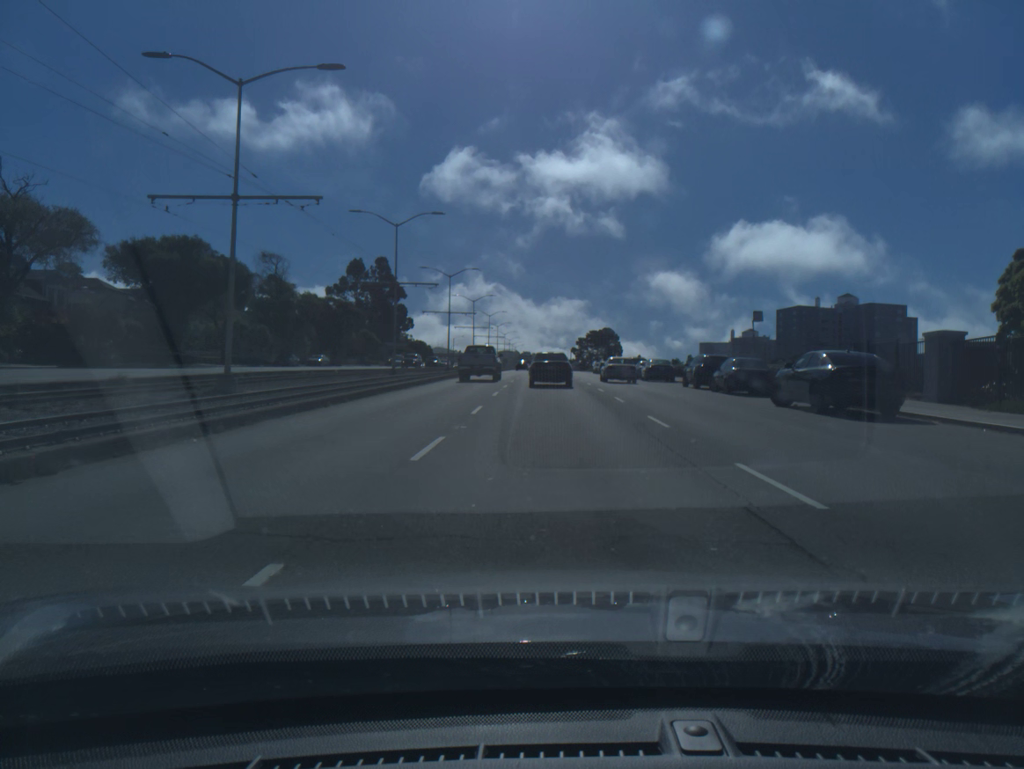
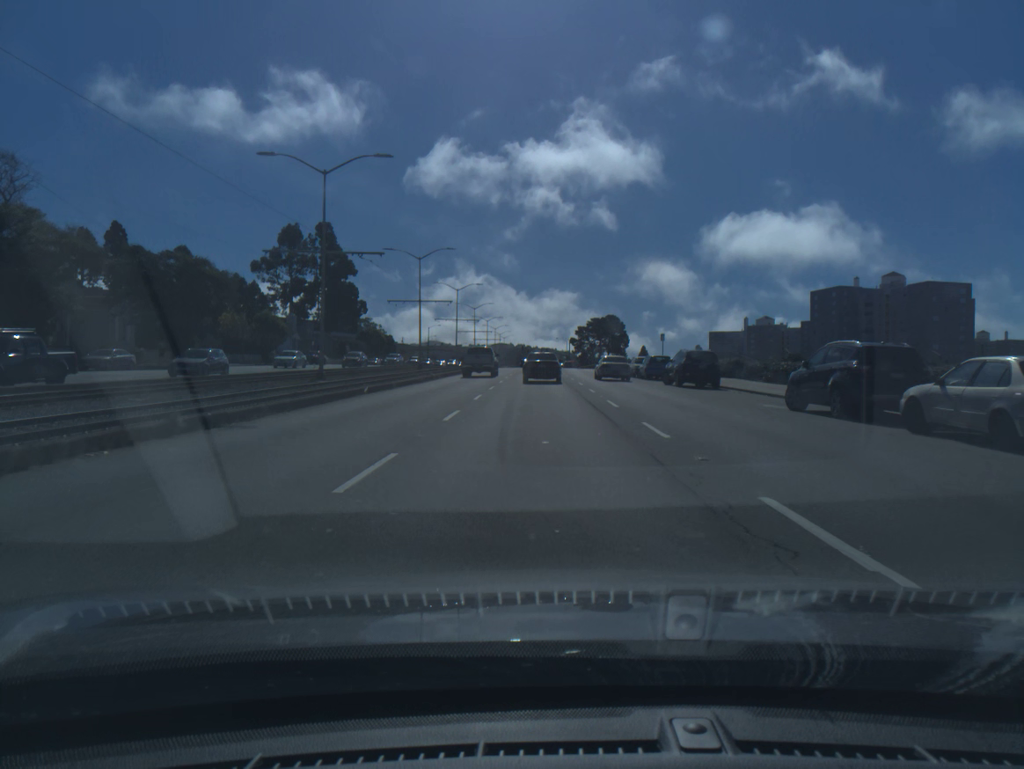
(+0.3, +46.3) m; 0°
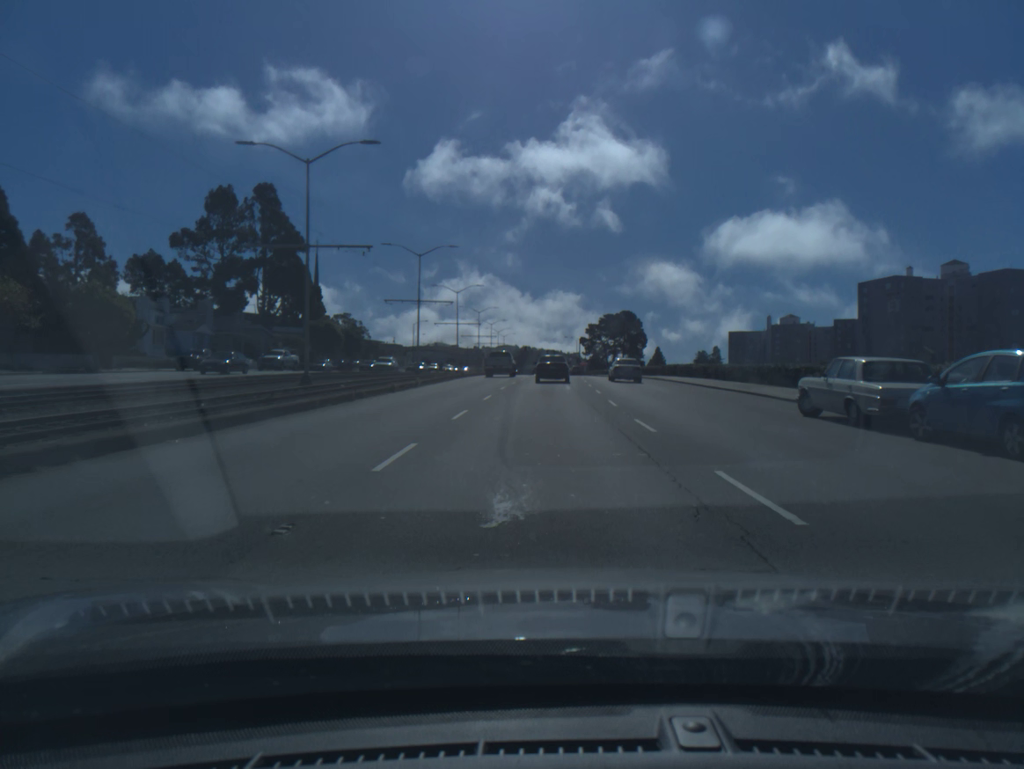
(-0.2, +35.5) m; 0°
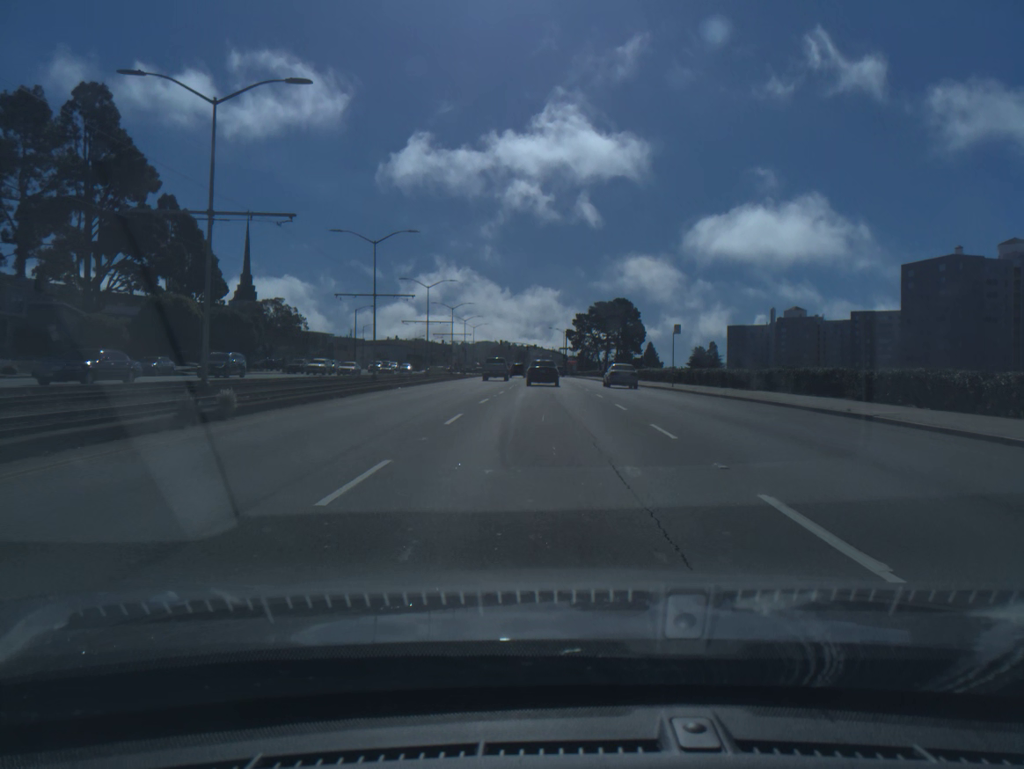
(+0.3, +38.3) m; +1°
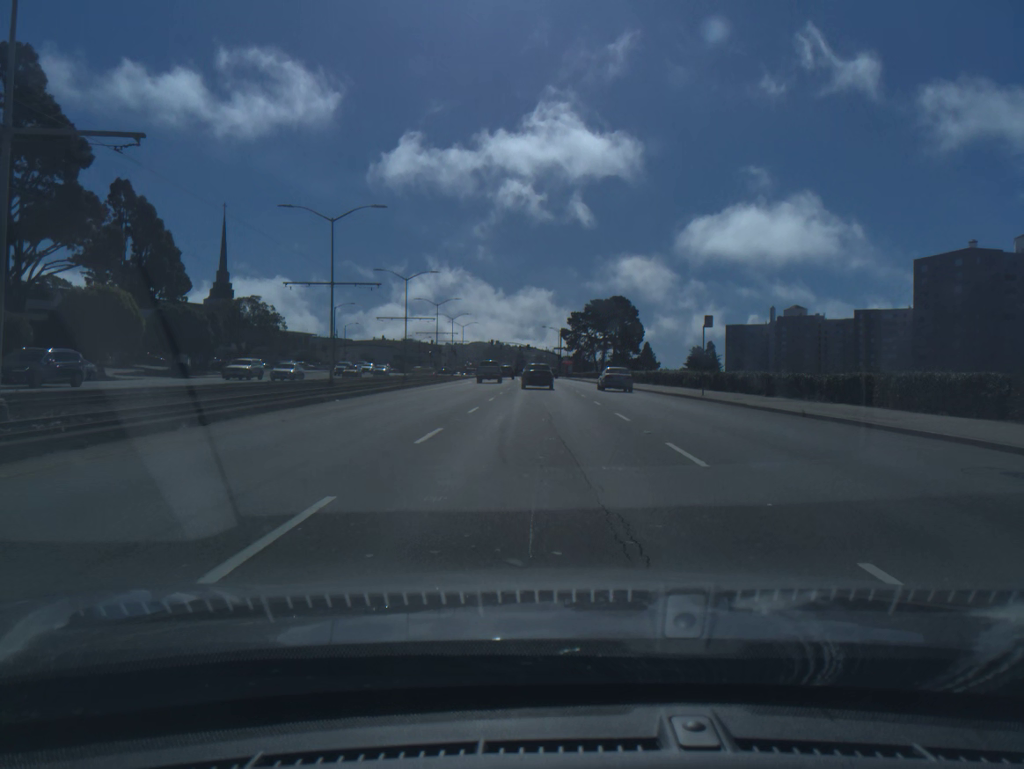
(0.0, +9.8) m; 0°
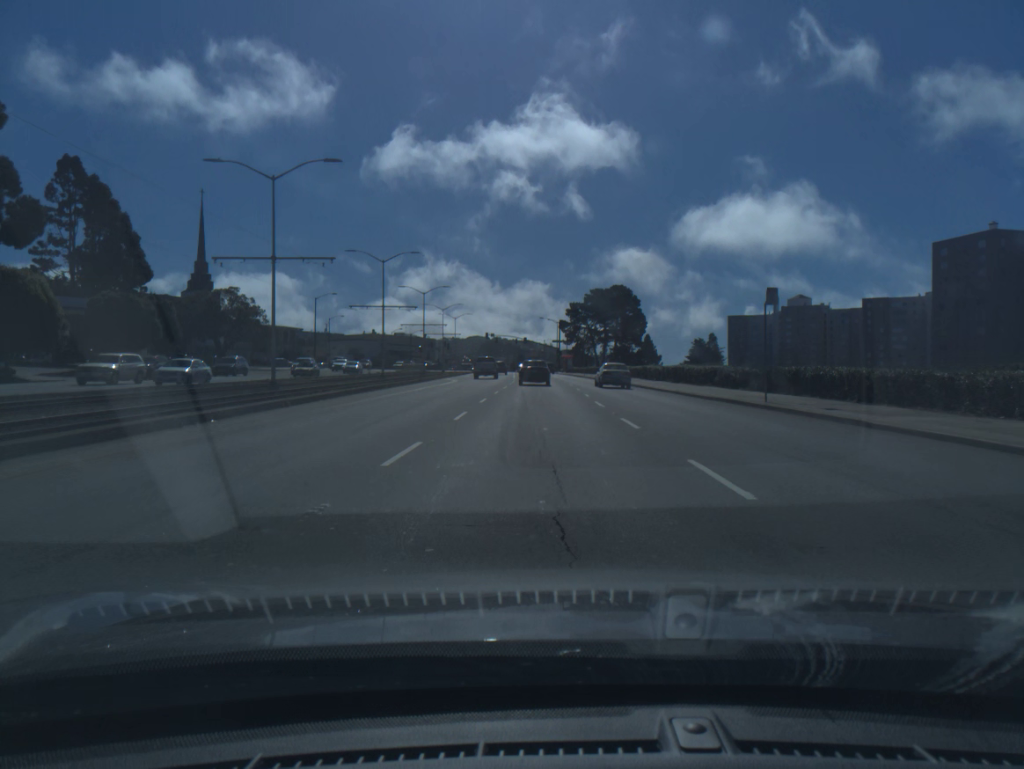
(0.0, +9.9) m; 0°
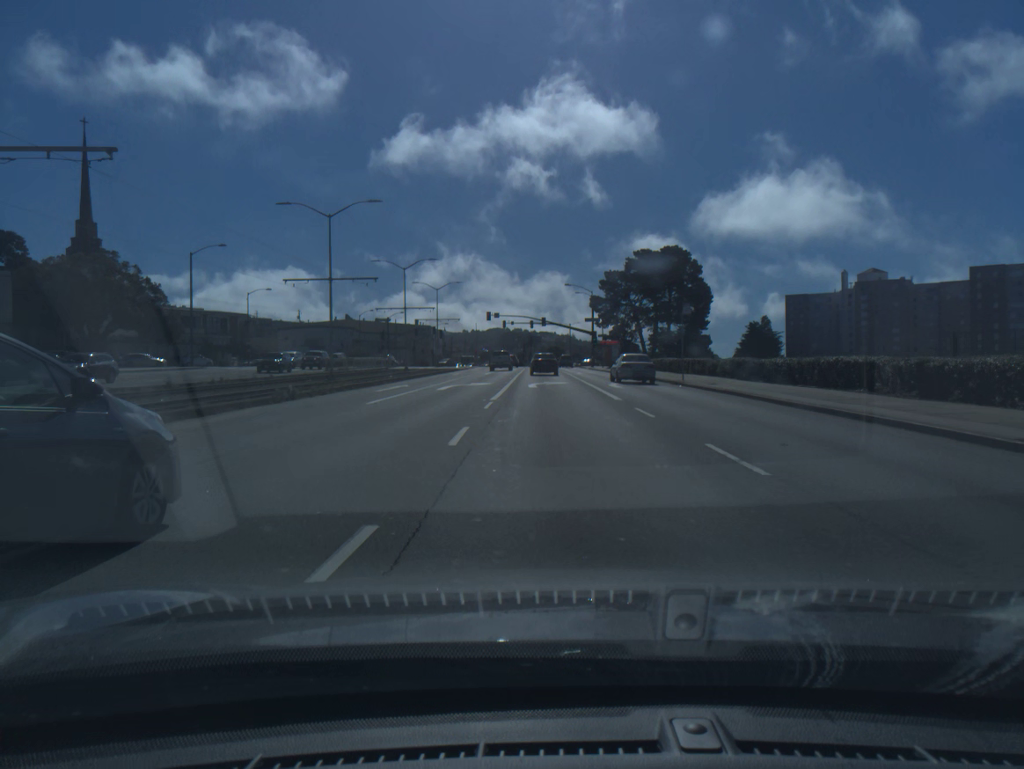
(-0.7, +50.4) m; -2°
